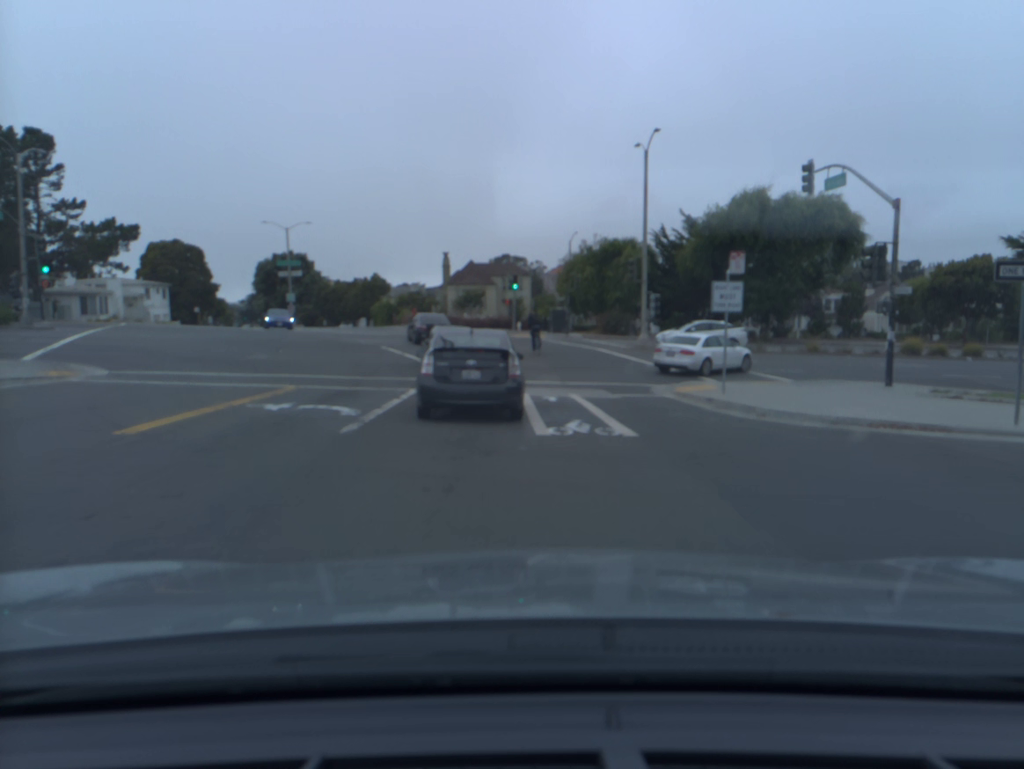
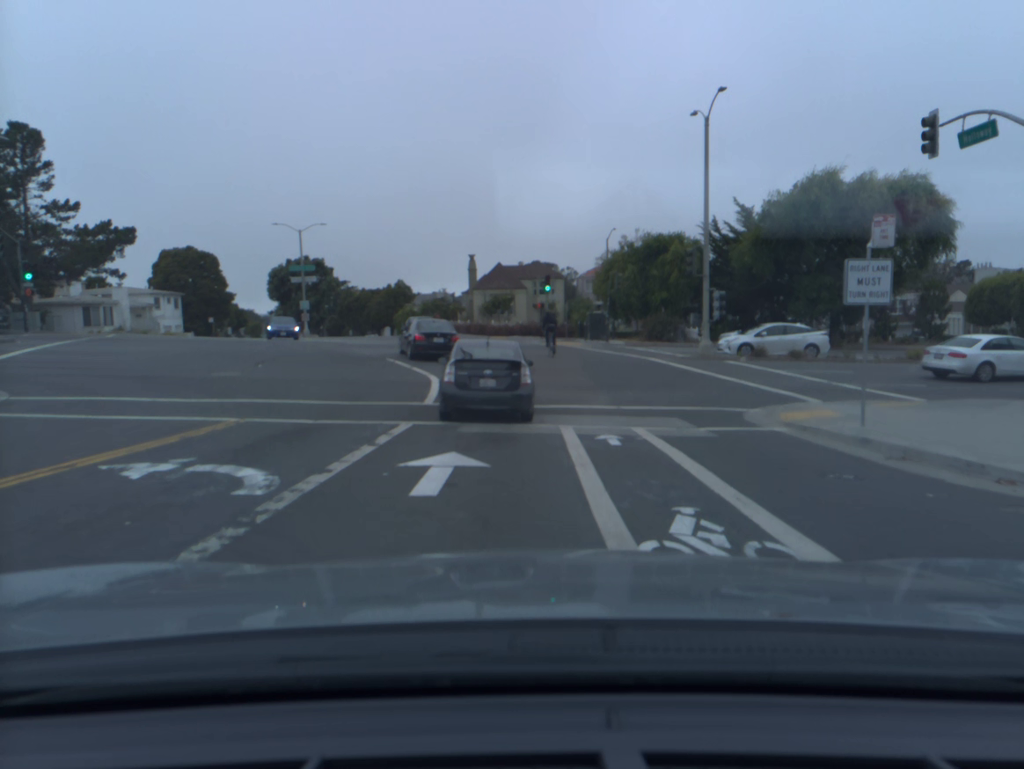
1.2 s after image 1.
(-0.1, +6.1) m; -2°
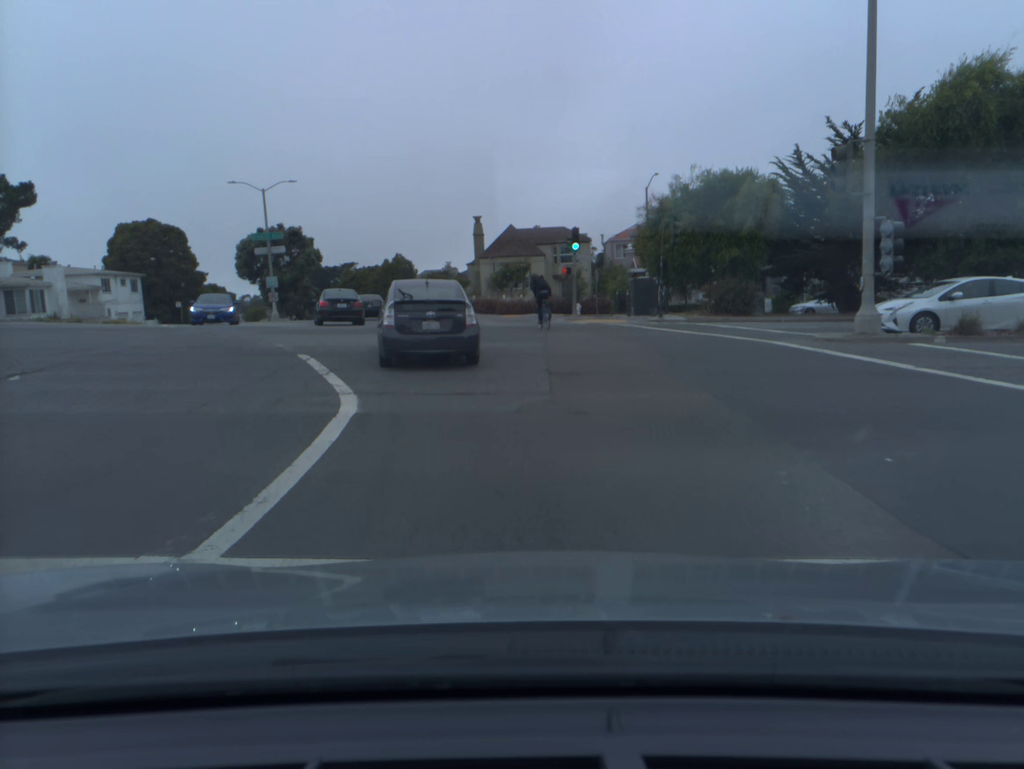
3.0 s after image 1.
(-0.1, +12.9) m; -1°
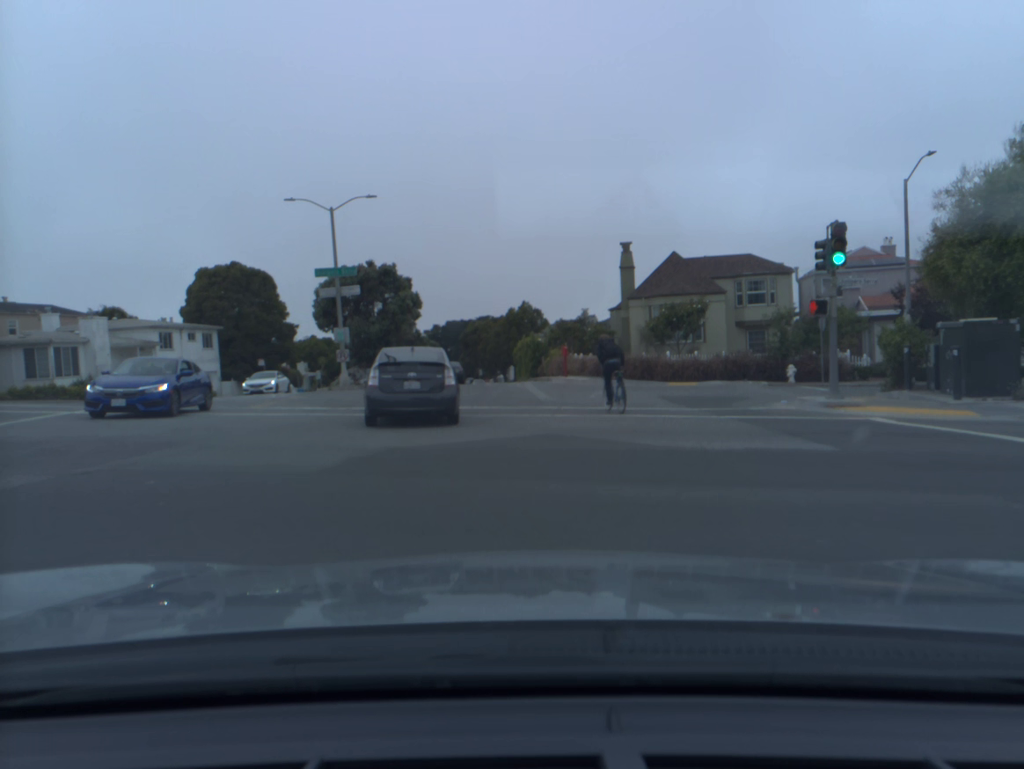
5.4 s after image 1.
(-1.5, +18.1) m; -10°
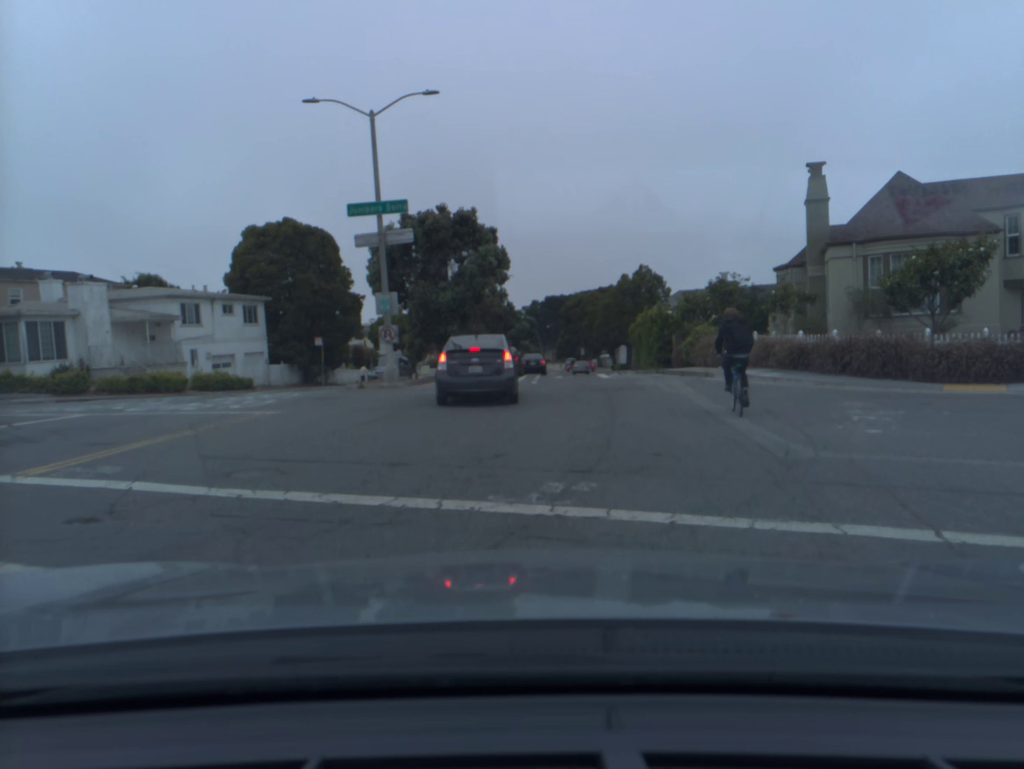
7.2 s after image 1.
(-1.0, +14.0) m; -7°
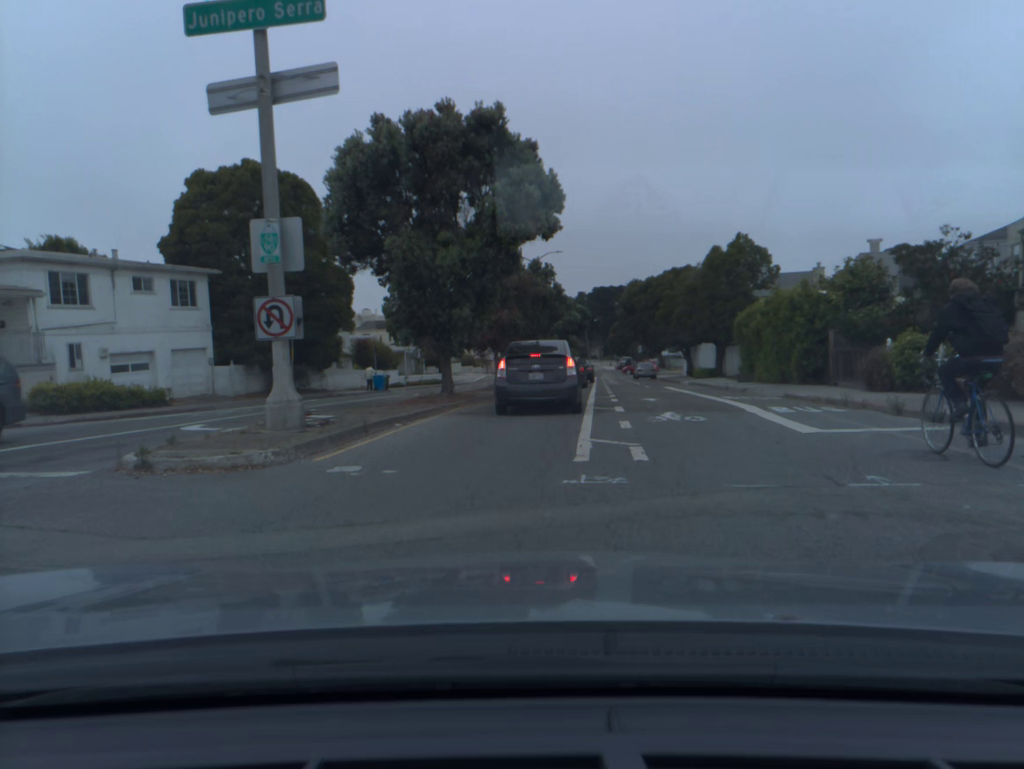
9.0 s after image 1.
(-0.4, +15.6) m; -3°
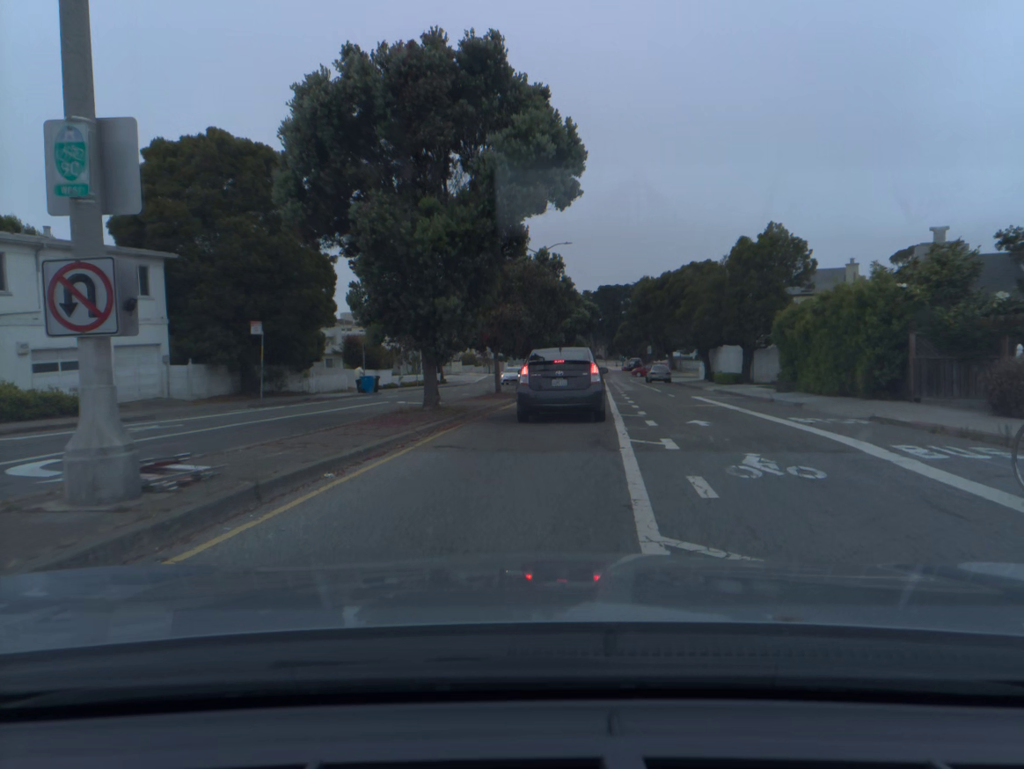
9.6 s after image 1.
(0.0, +5.2) m; 0°
